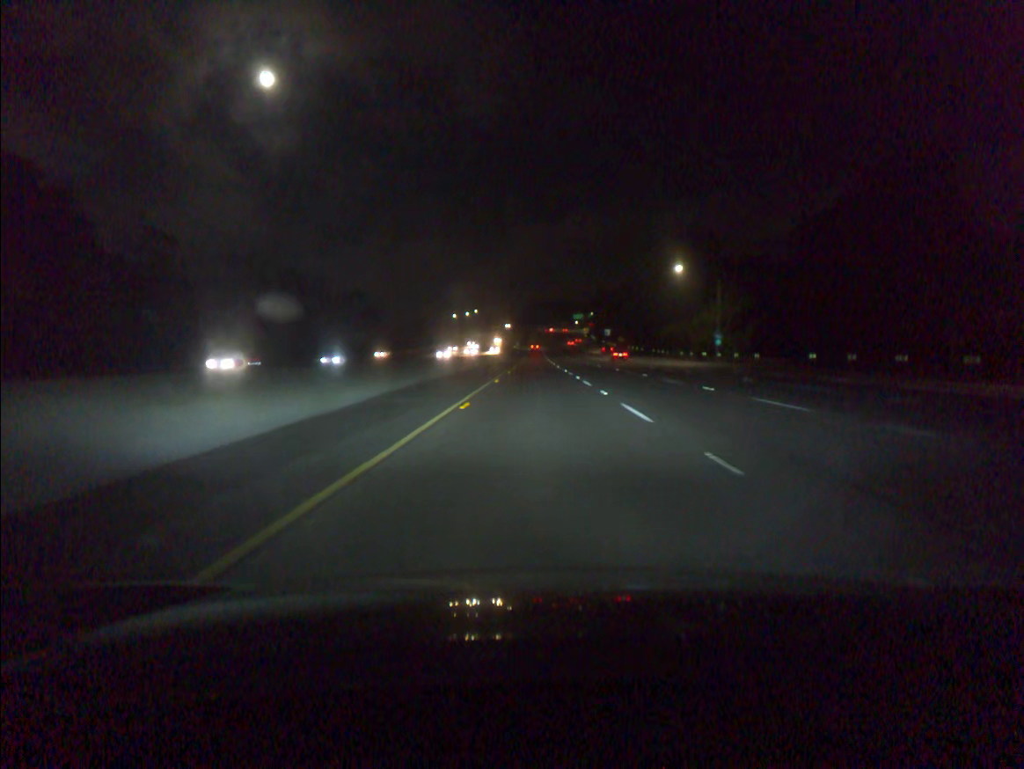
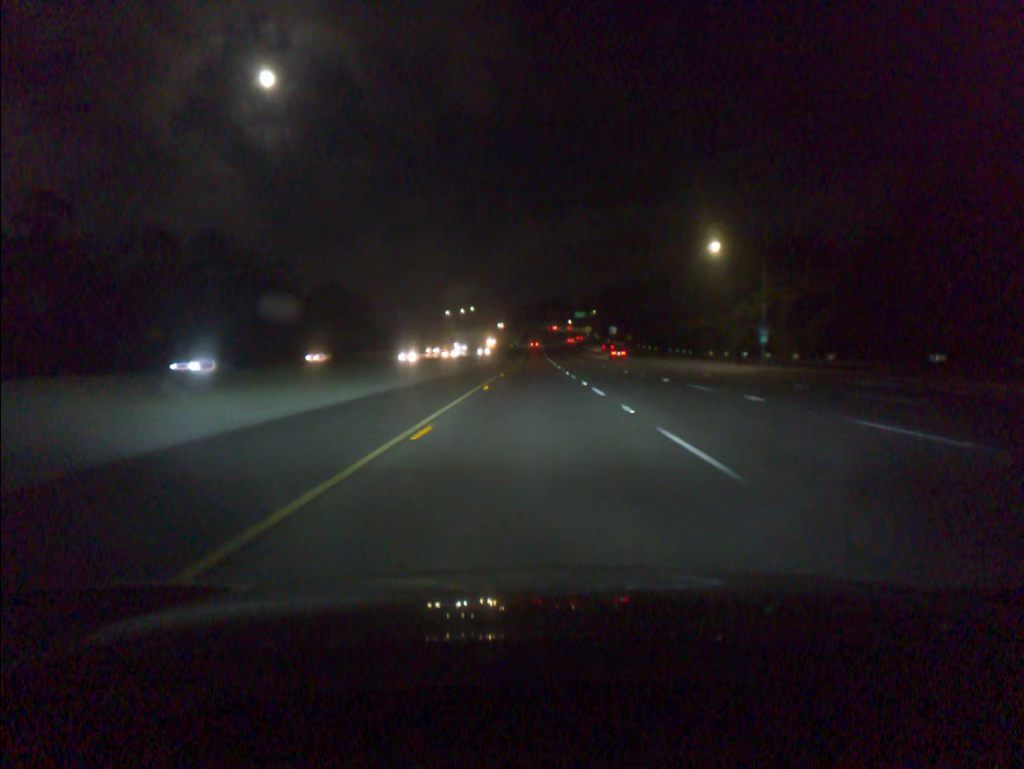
(0.0, +20.5) m; 0°
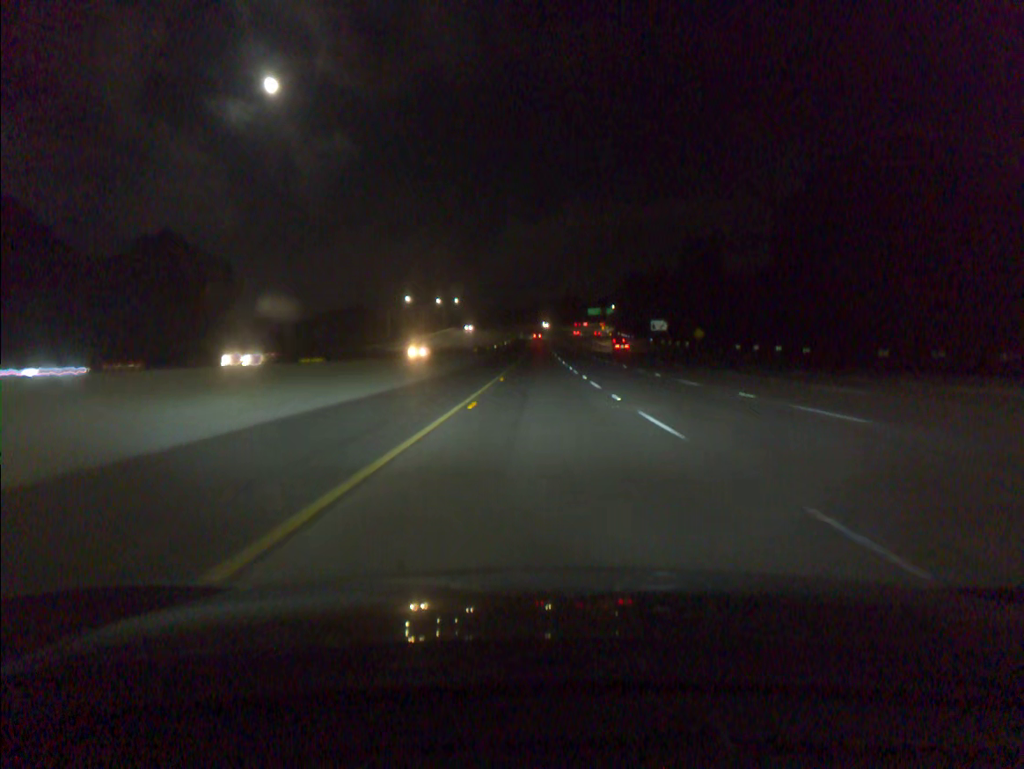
(-0.5, +81.9) m; 0°
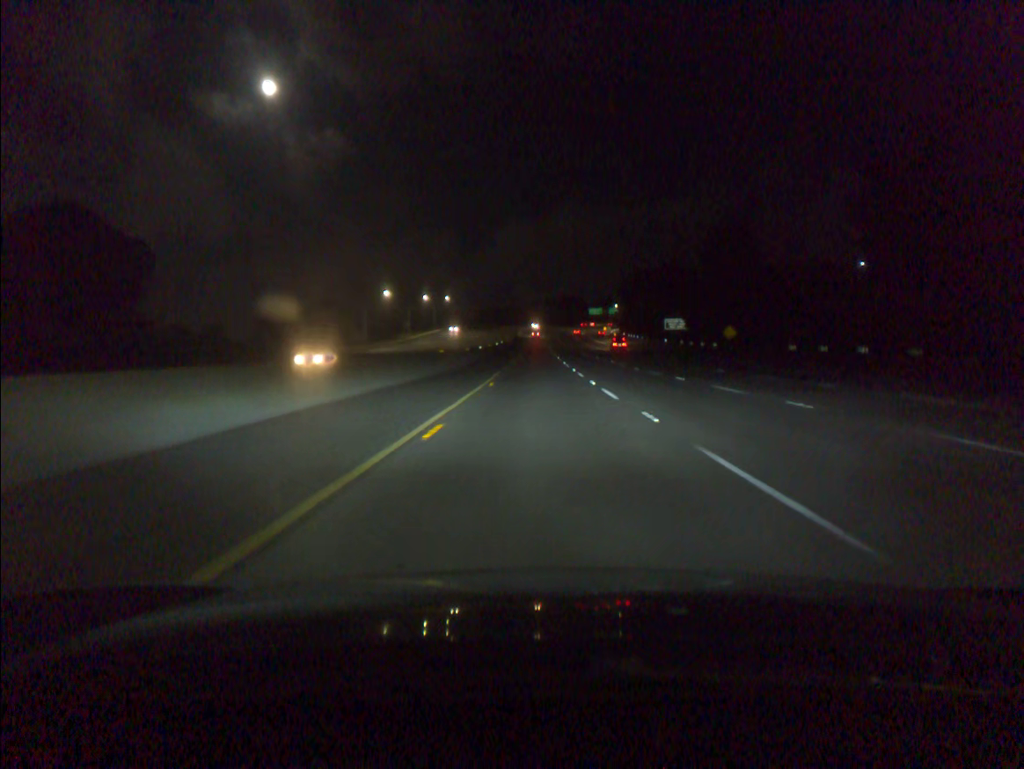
(0.0, +20.5) m; 0°
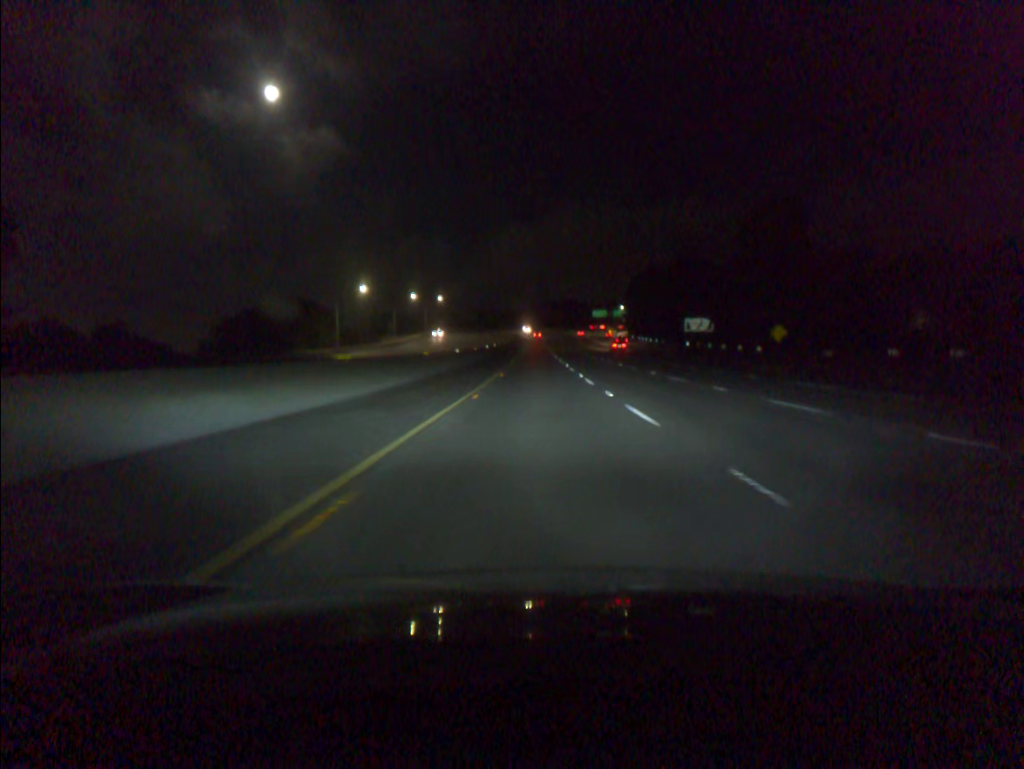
(0.0, +20.5) m; 0°
